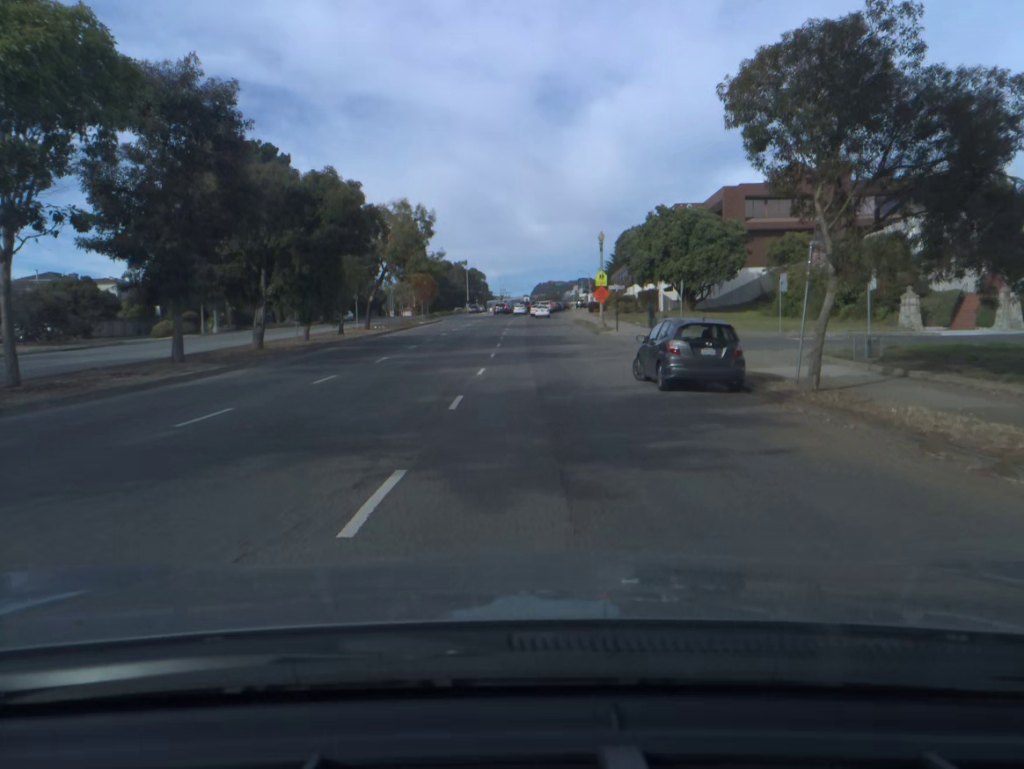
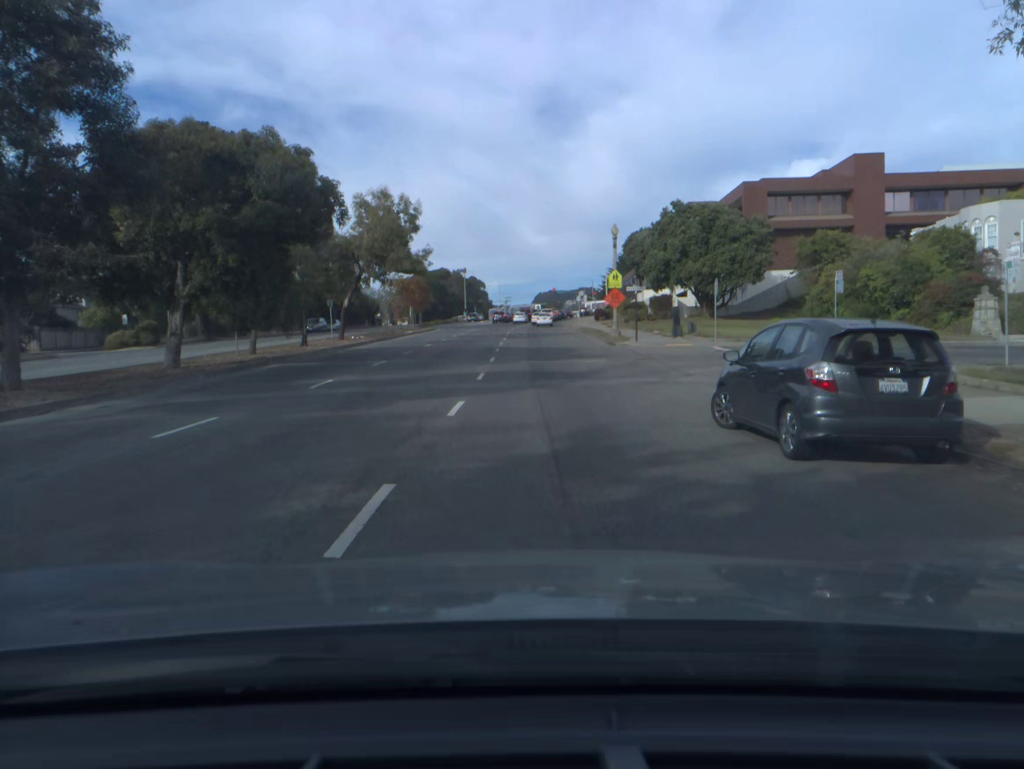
(0.0, +7.9) m; 0°
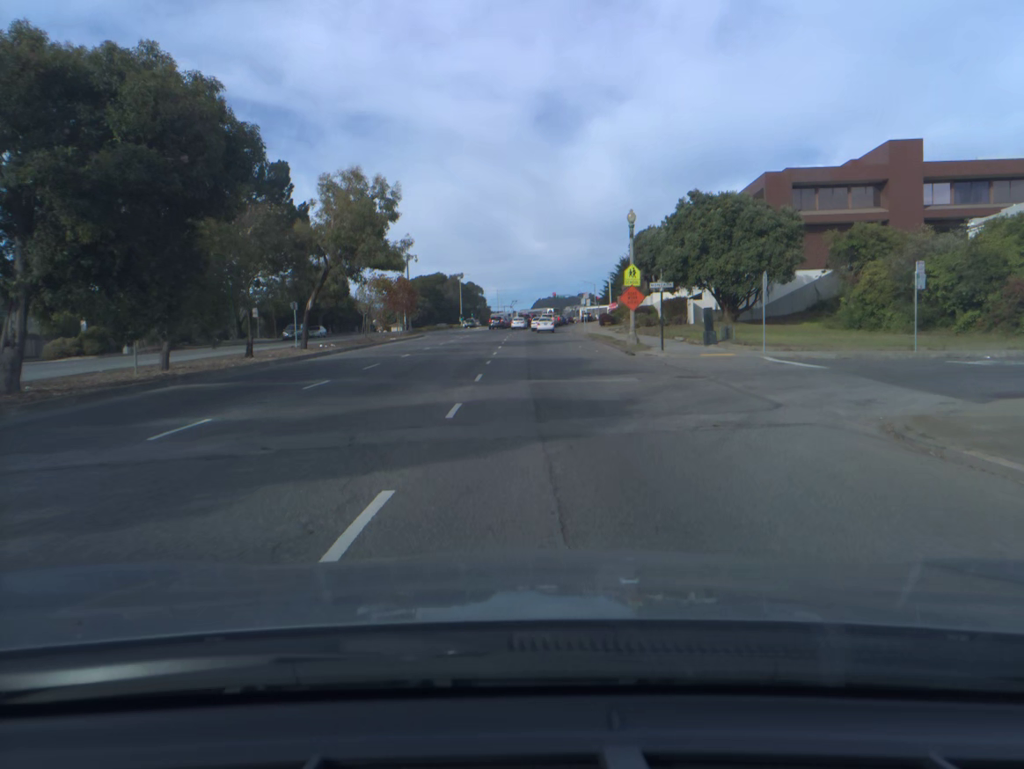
(0.0, +7.6) m; 0°
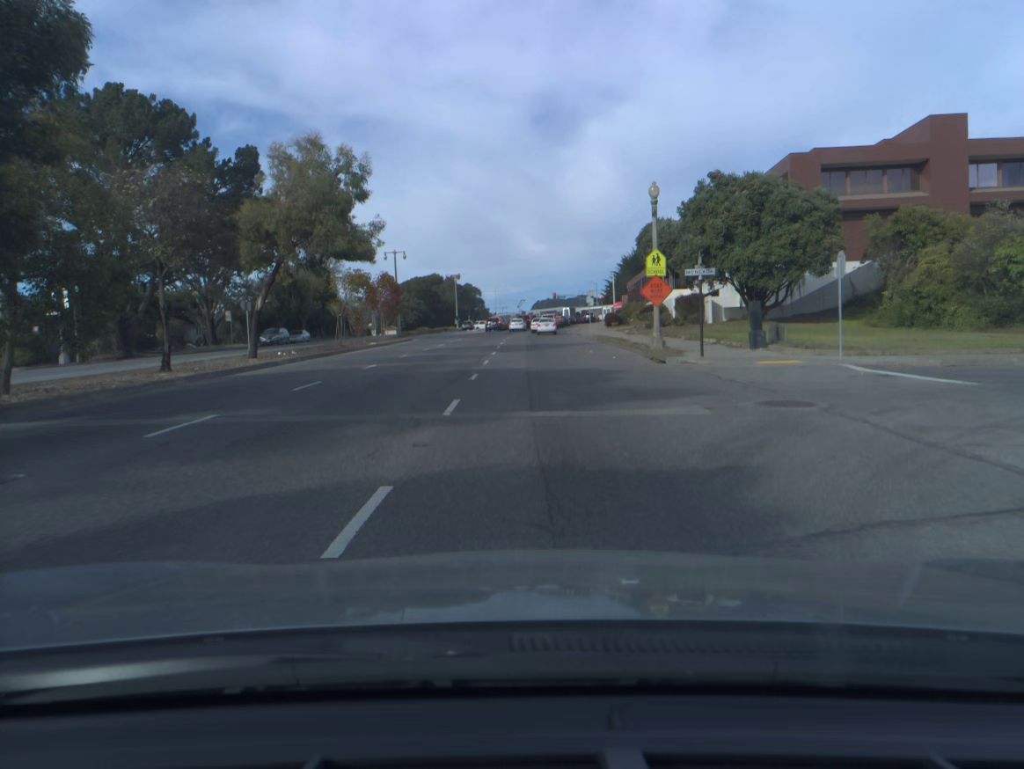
(0.0, +7.3) m; 0°
